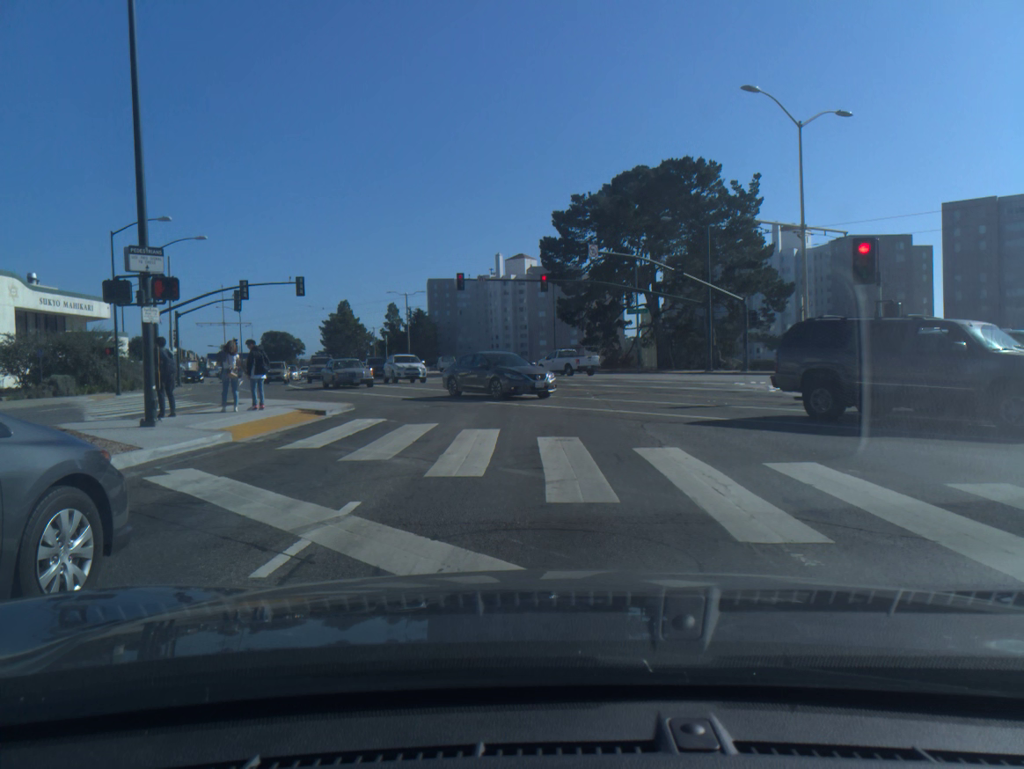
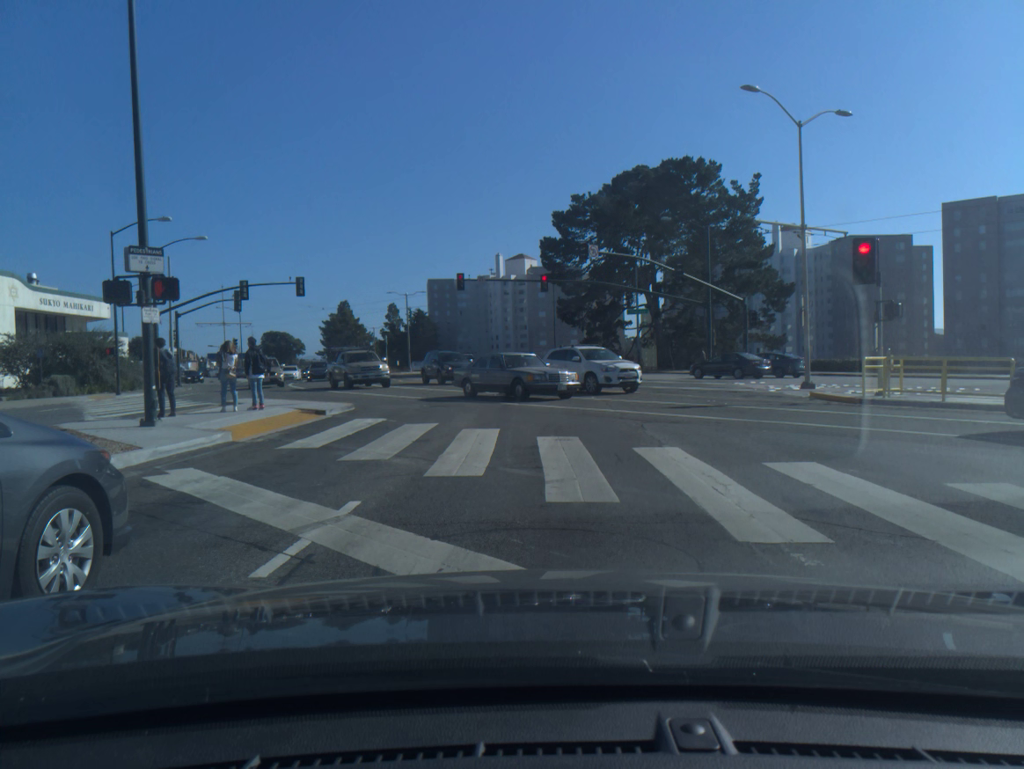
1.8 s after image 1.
(0.0, 0.0) m; 0°
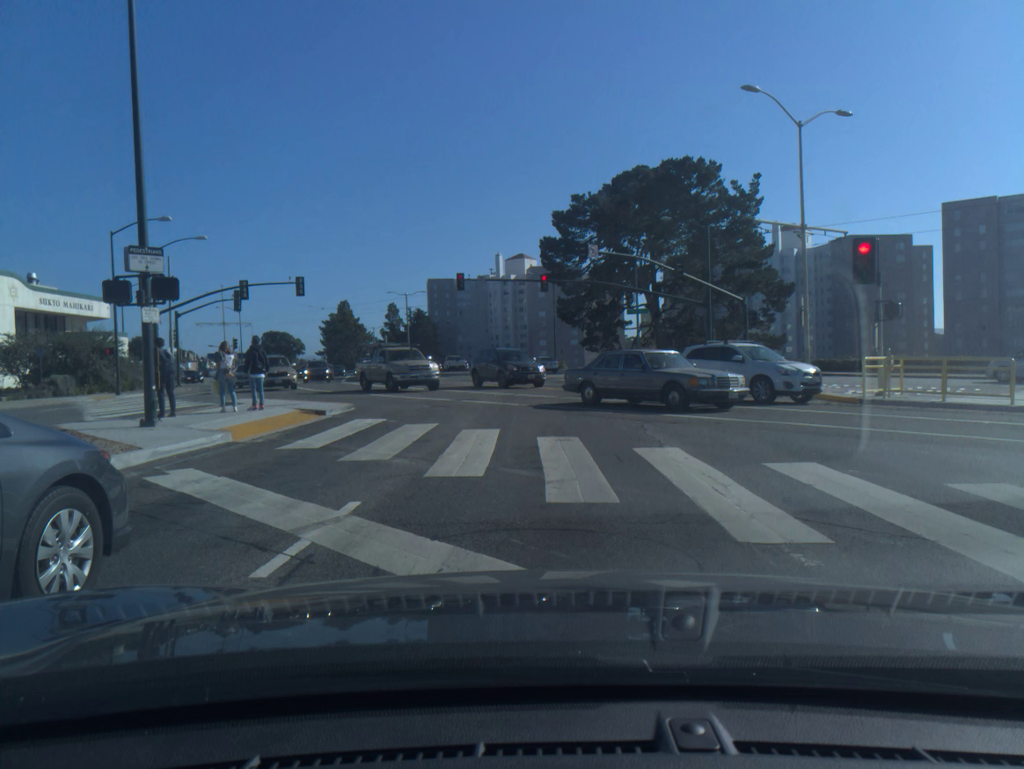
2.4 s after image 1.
(0.0, 0.0) m; 0°
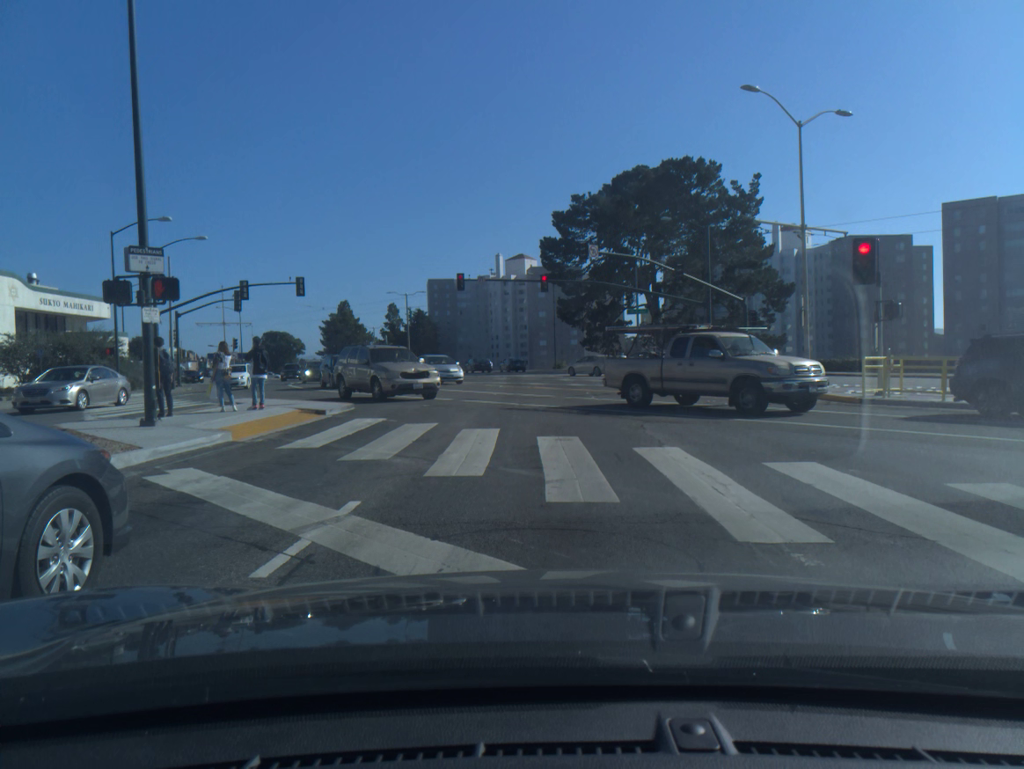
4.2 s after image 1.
(0.0, 0.0) m; 0°
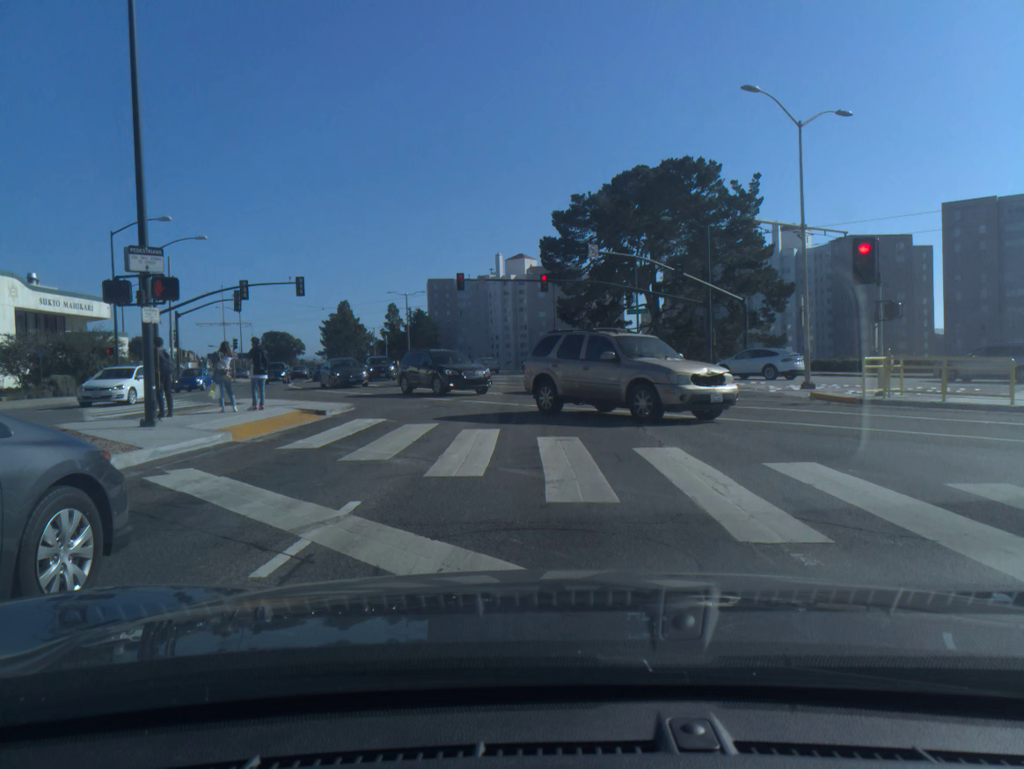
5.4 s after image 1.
(0.0, 0.0) m; 0°
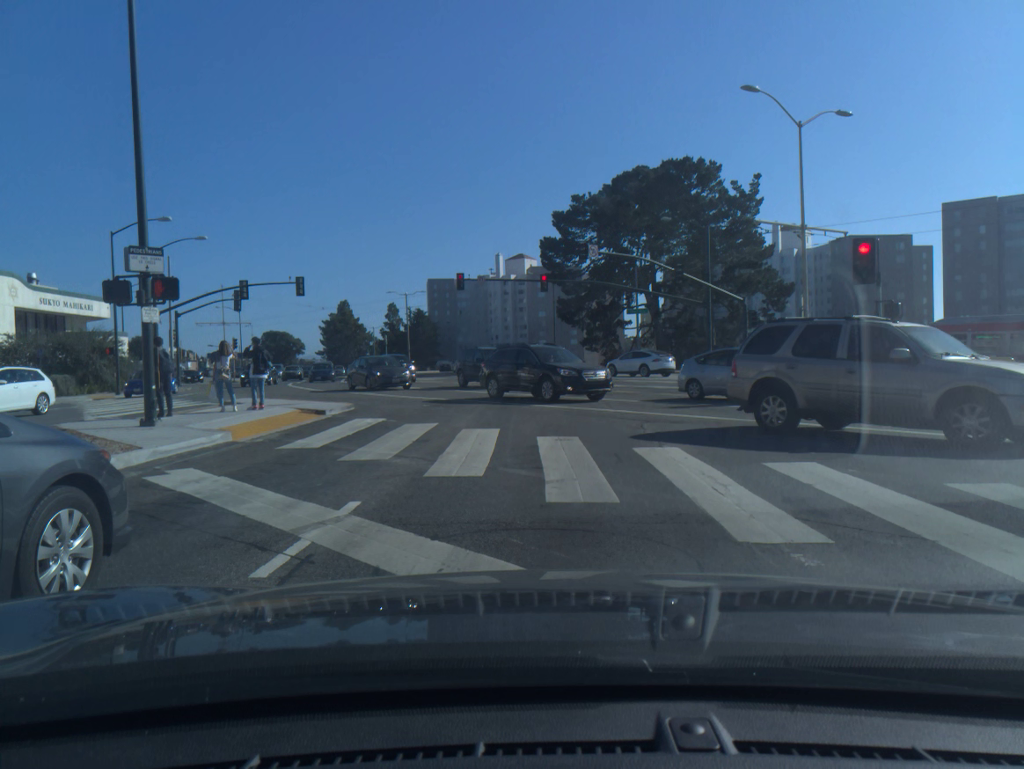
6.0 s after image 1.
(0.0, 0.0) m; 0°
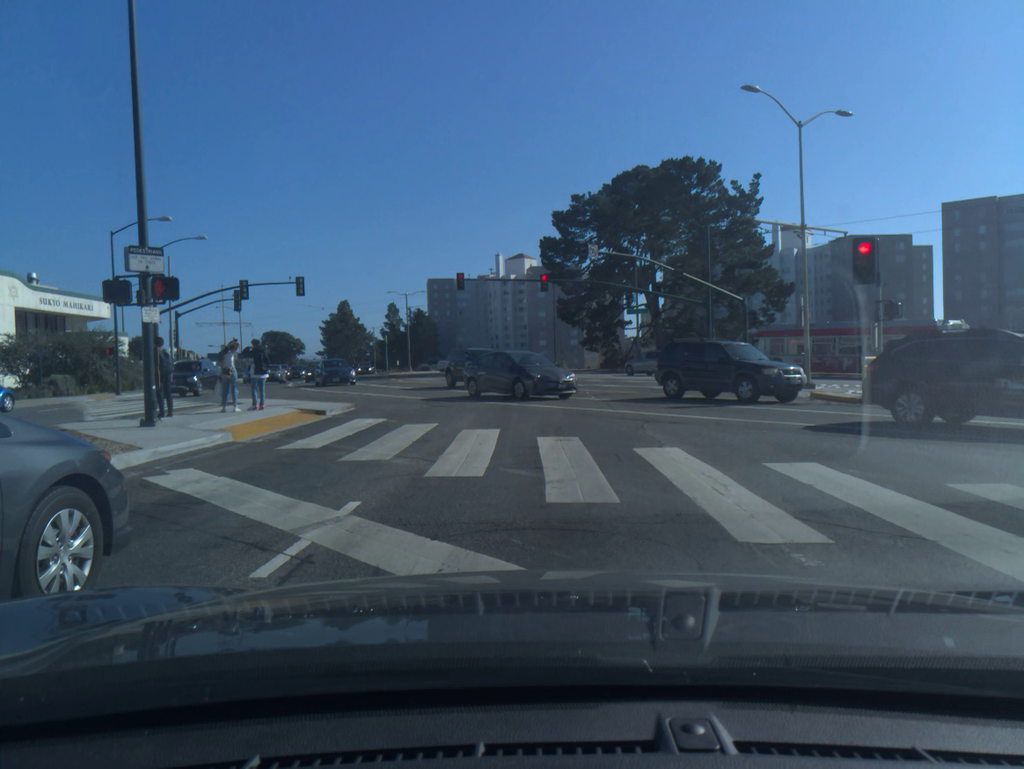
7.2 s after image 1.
(0.0, 0.0) m; 0°
